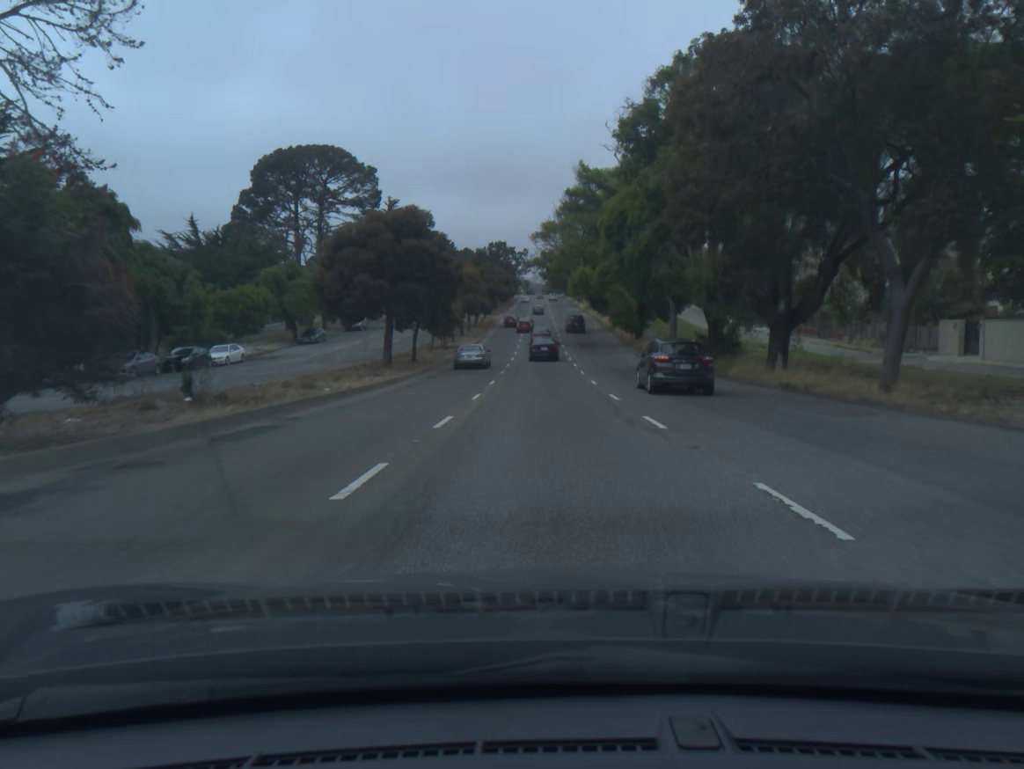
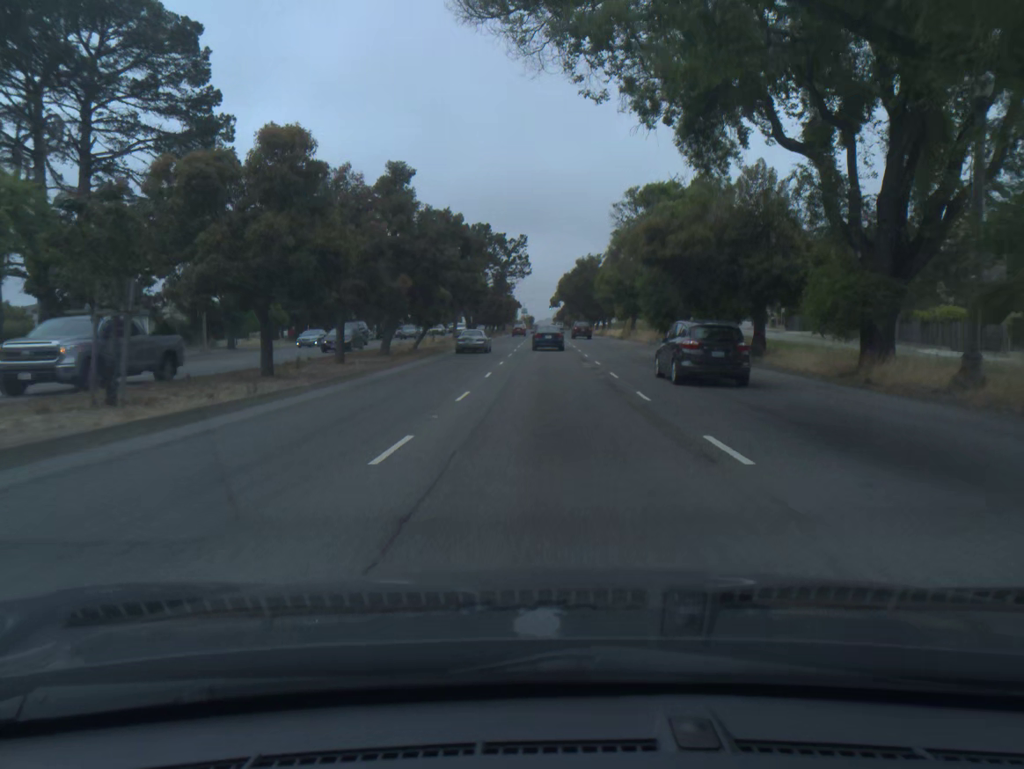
(-0.3, +55.9) m; 0°
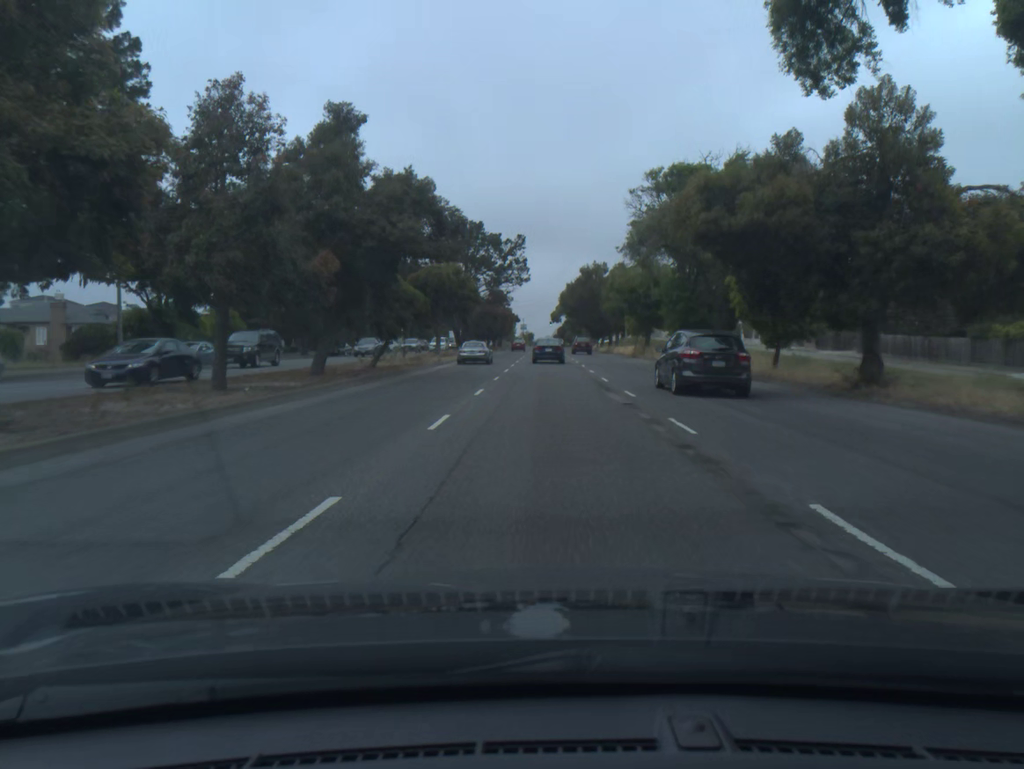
(0.0, +11.0) m; 0°
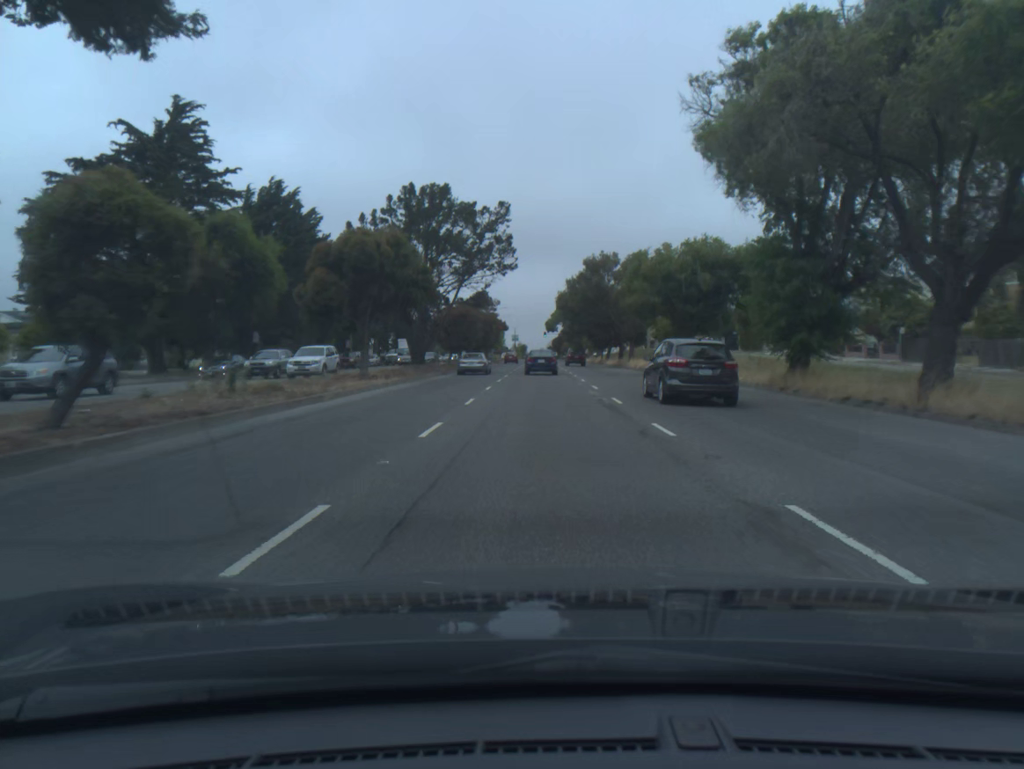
(+0.1, +21.4) m; +1°
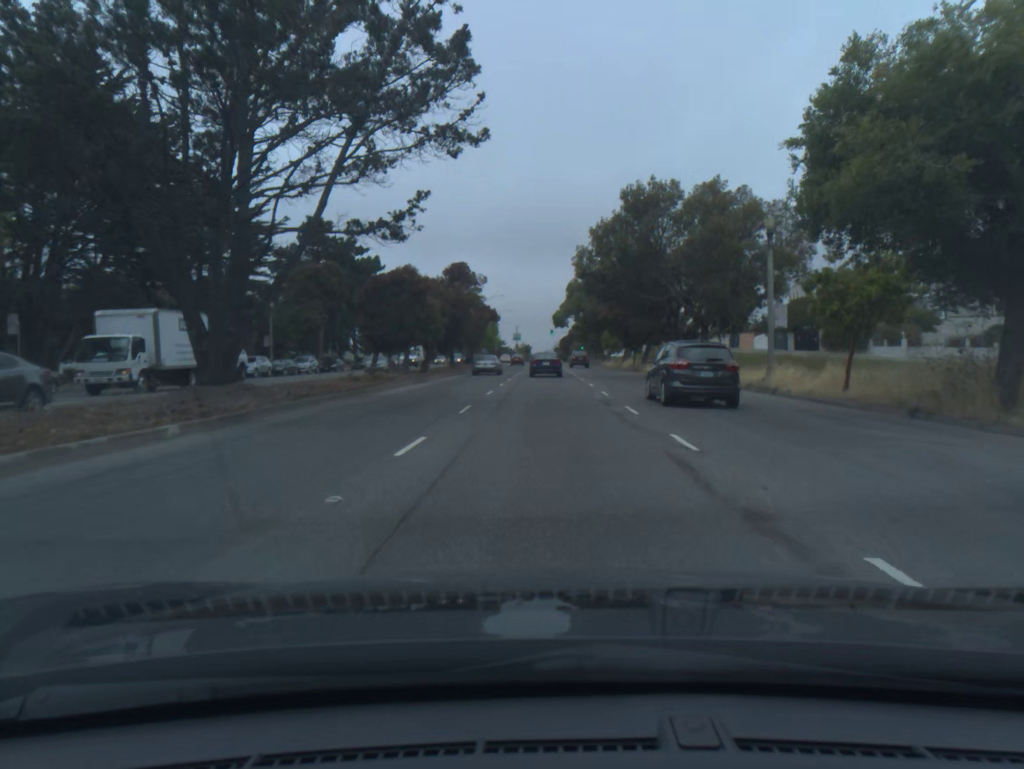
(-0.1, +31.1) m; 0°
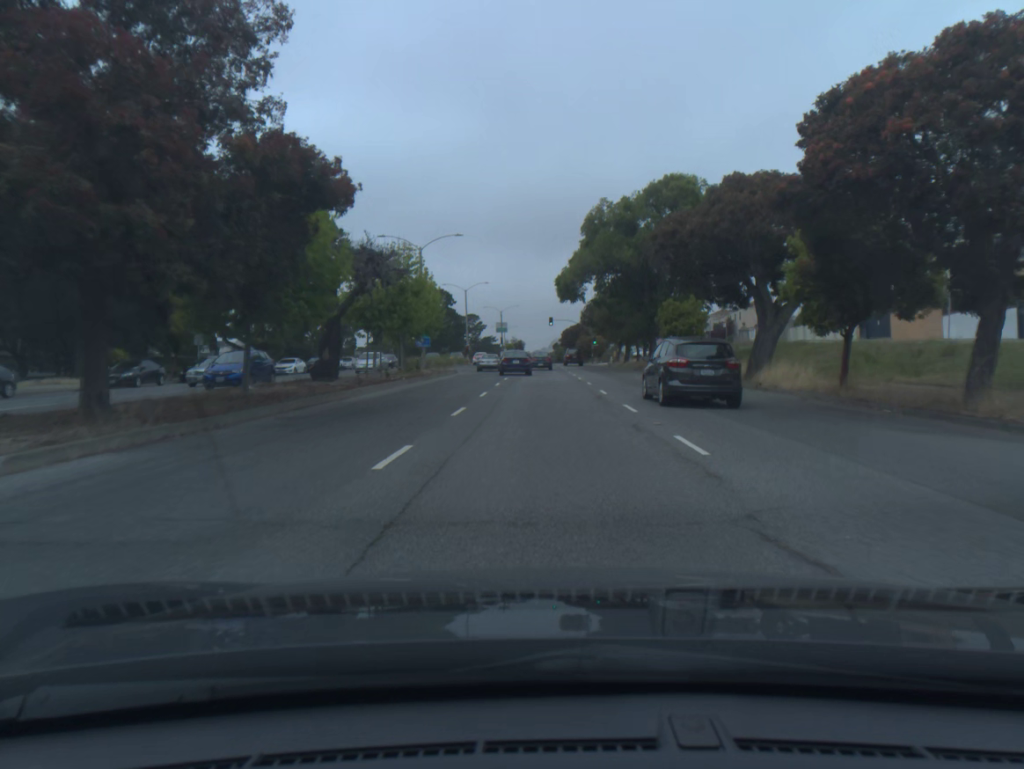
(+0.1, +51.4) m; 0°
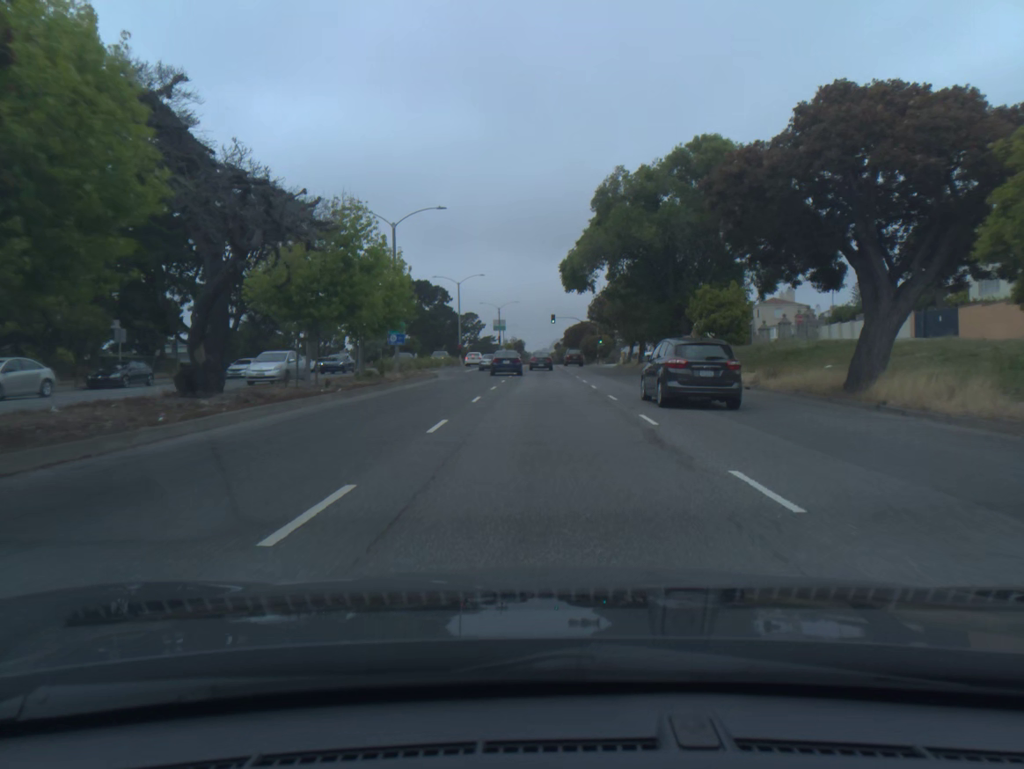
(0.0, +10.3) m; 0°
